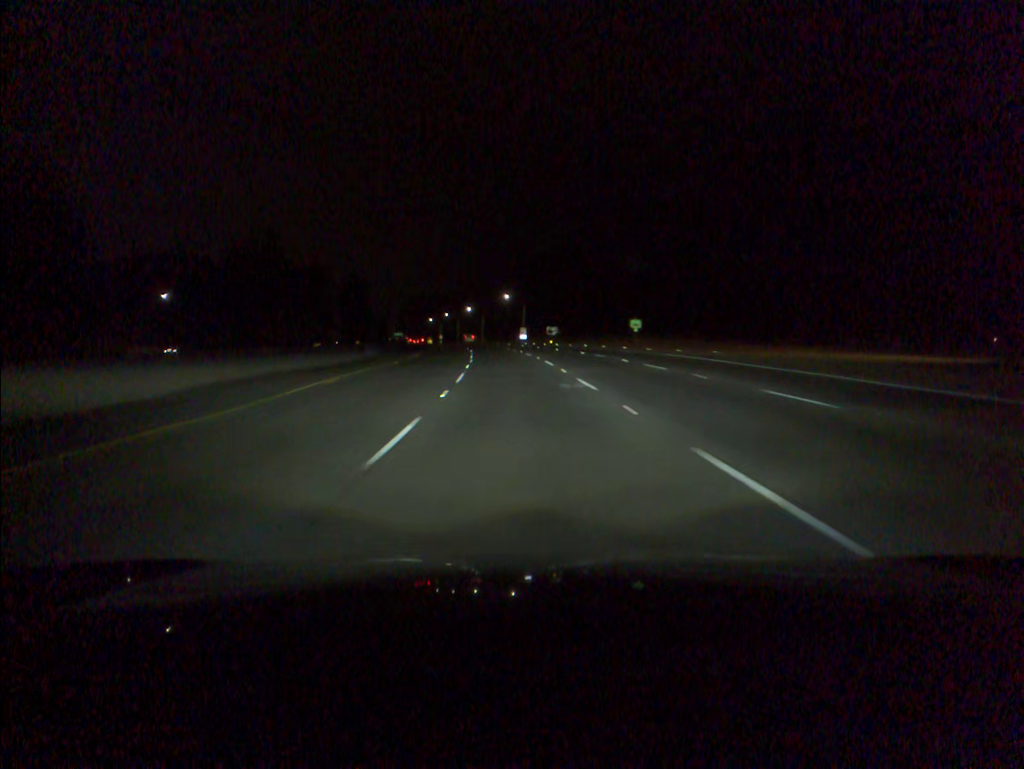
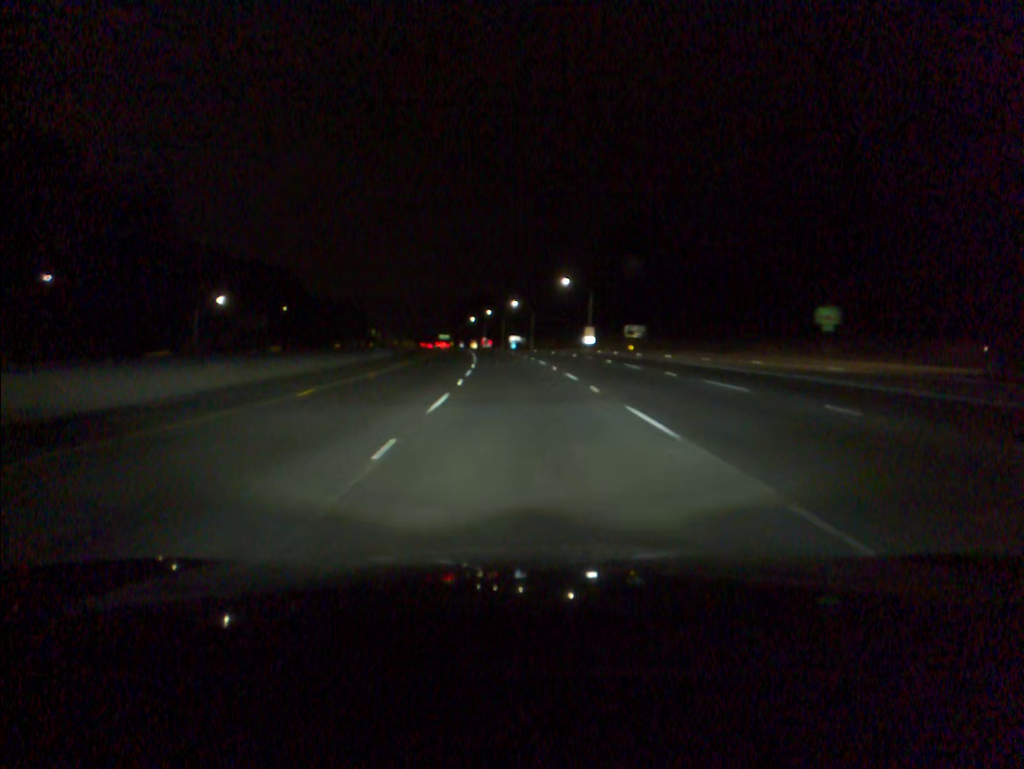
(-1.7, +52.7) m; -4°
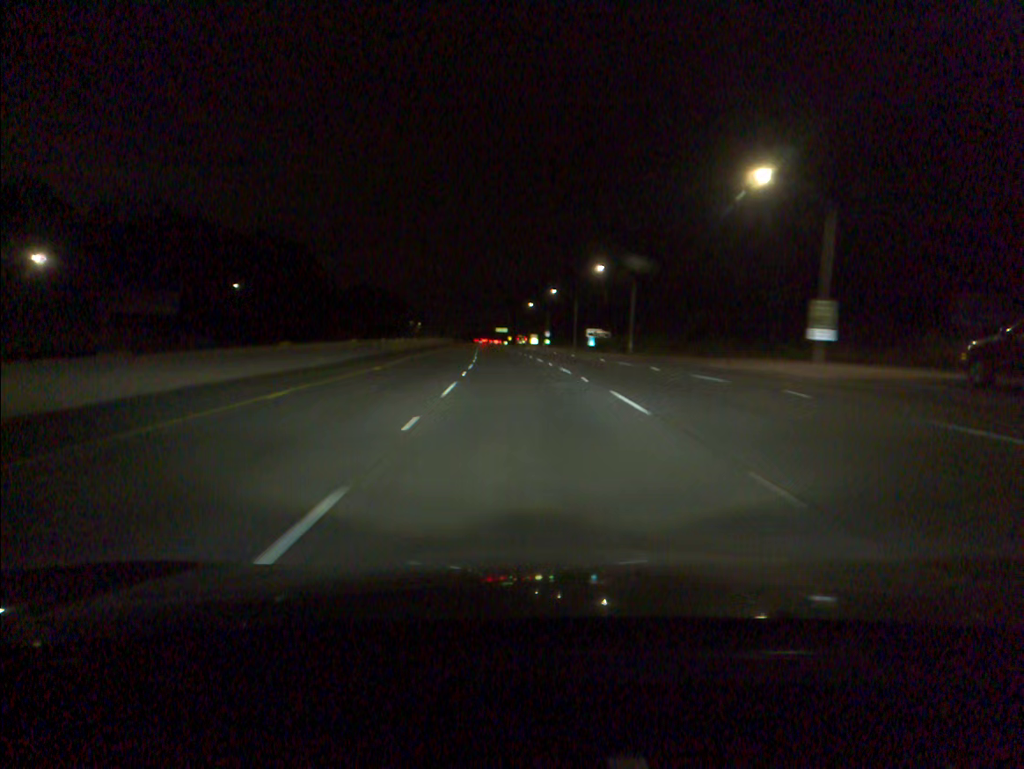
(-2.9, +70.1) m; -5°
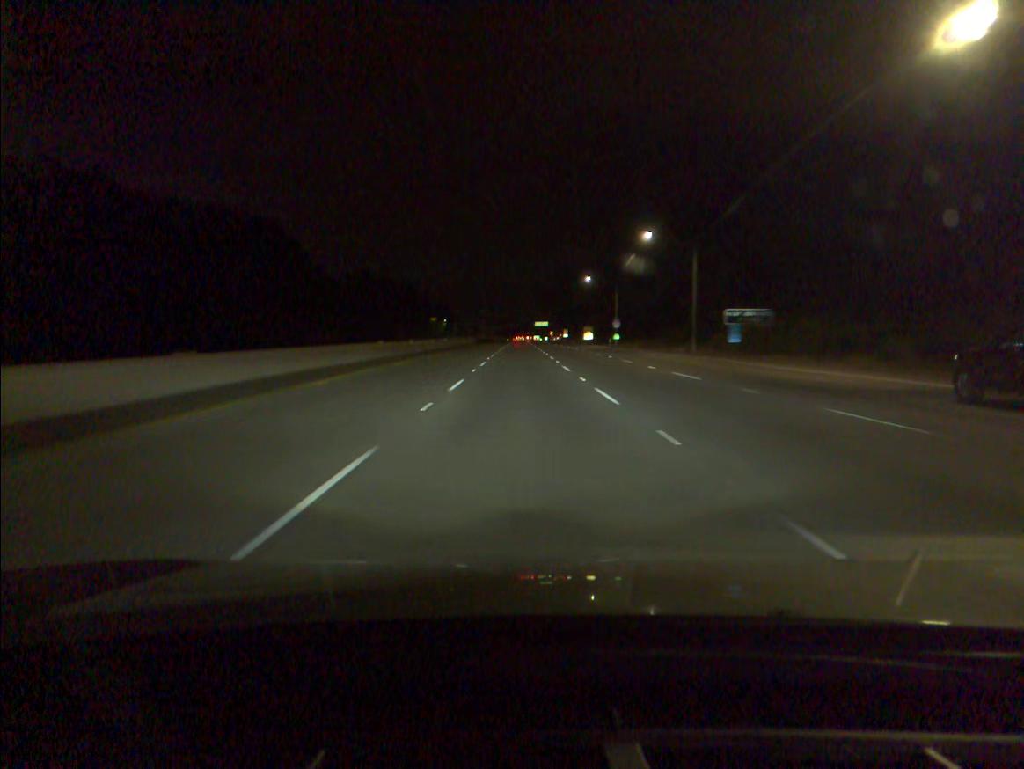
(-2.1, +70.3) m; -3°
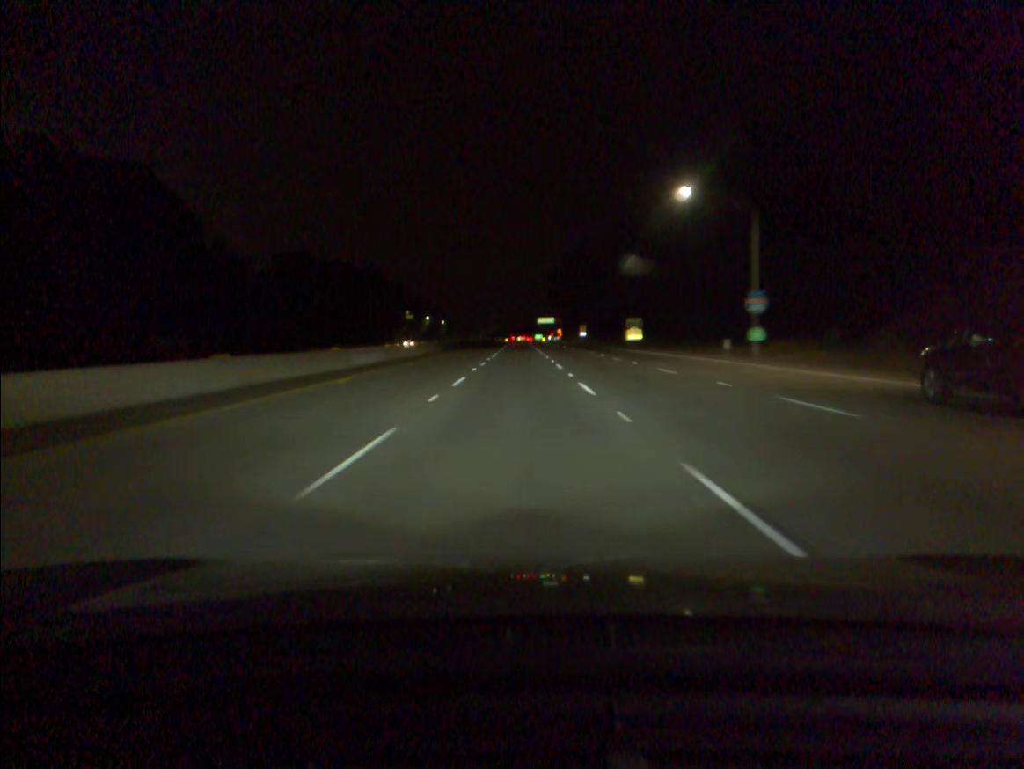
(-0.1, +70.4) m; 0°
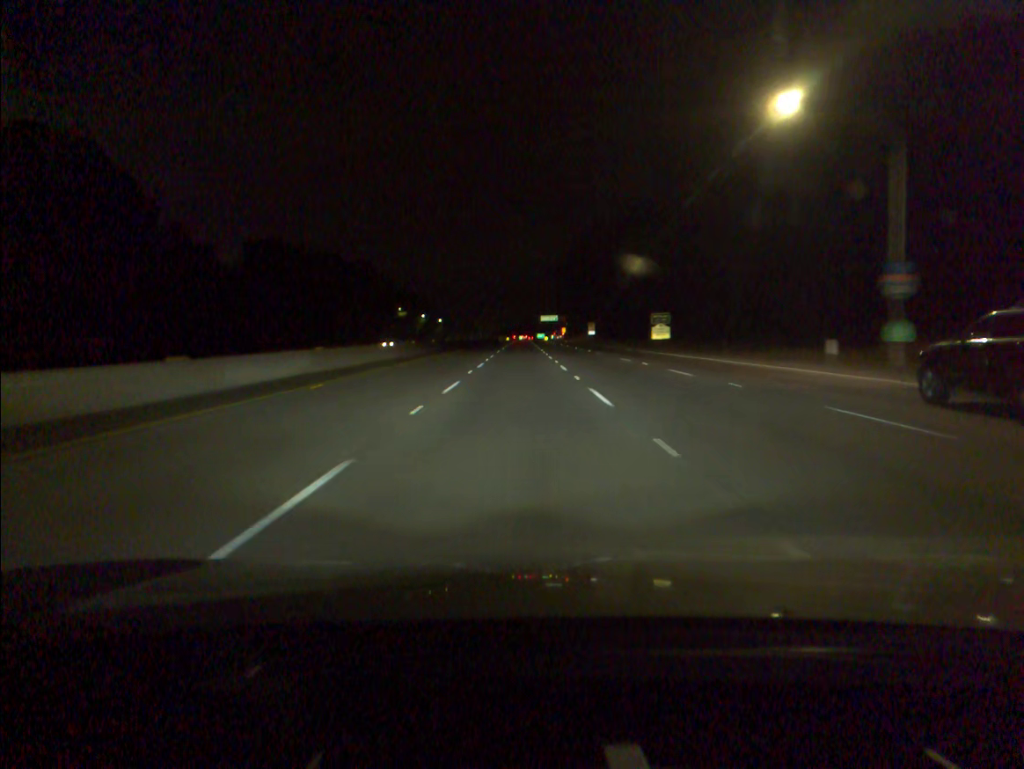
(0.0, +17.6) m; 0°
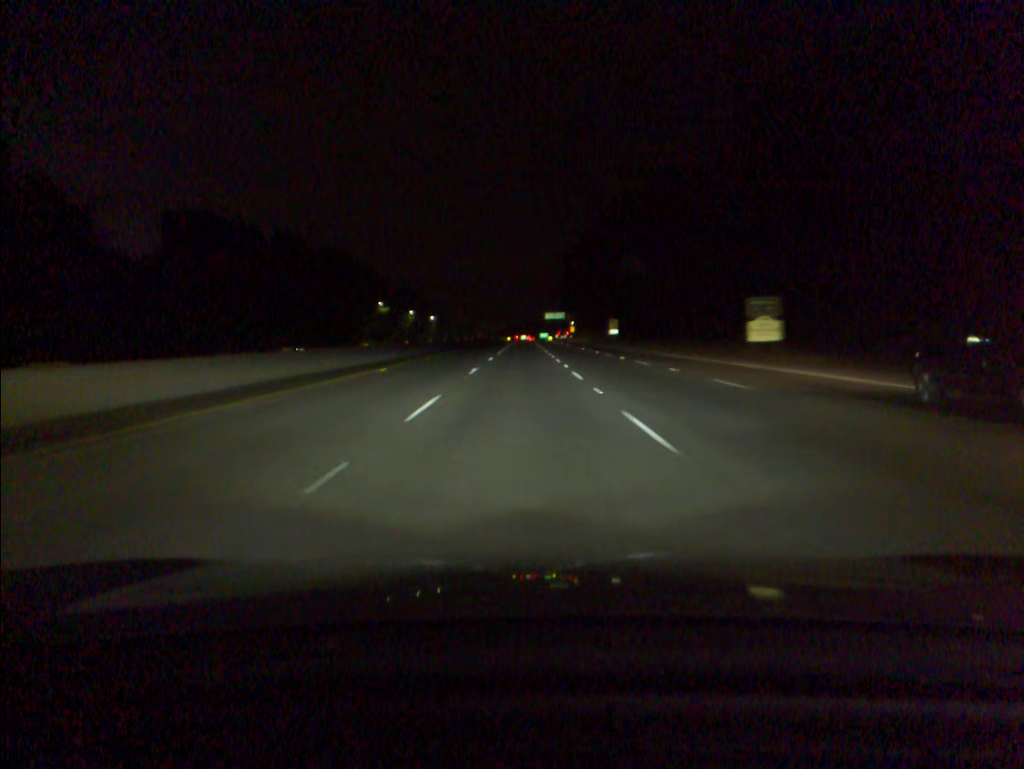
(-0.1, +35.1) m; 0°
